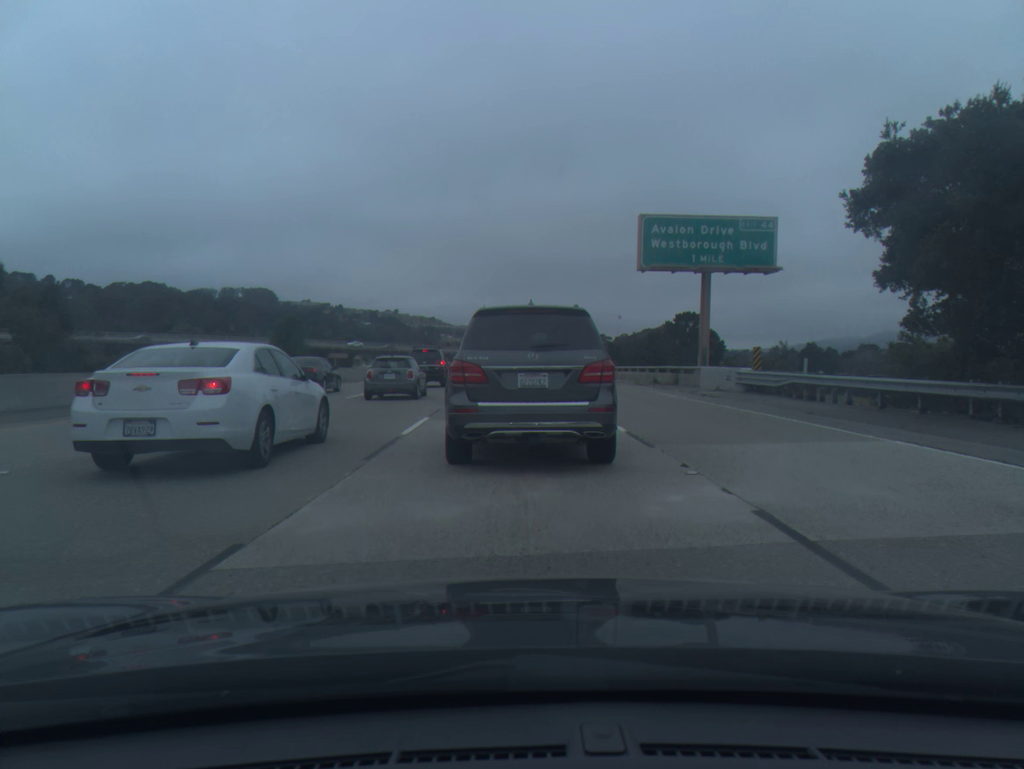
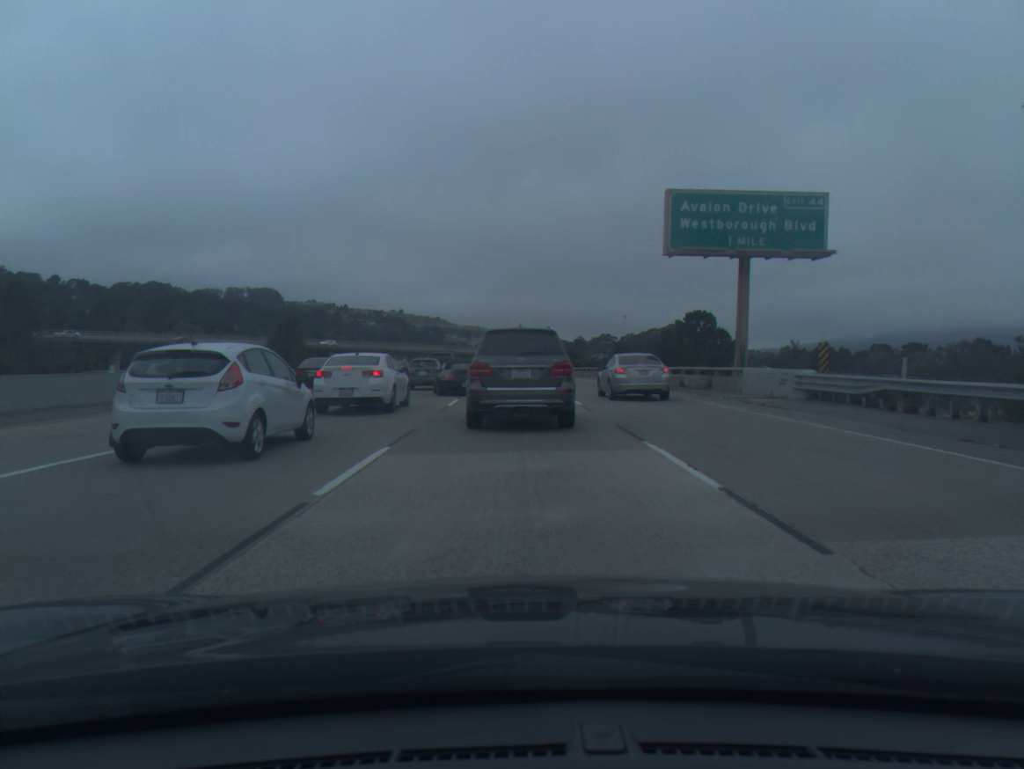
(-0.1, +5.9) m; -2°
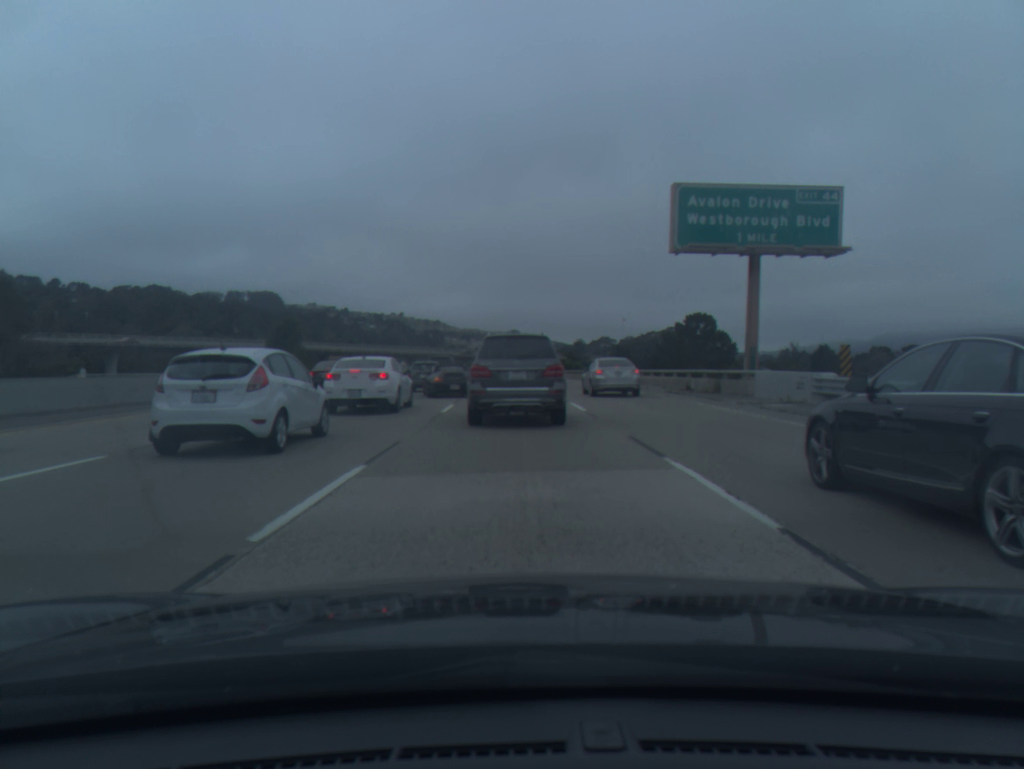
(0.0, +1.7) m; +1°
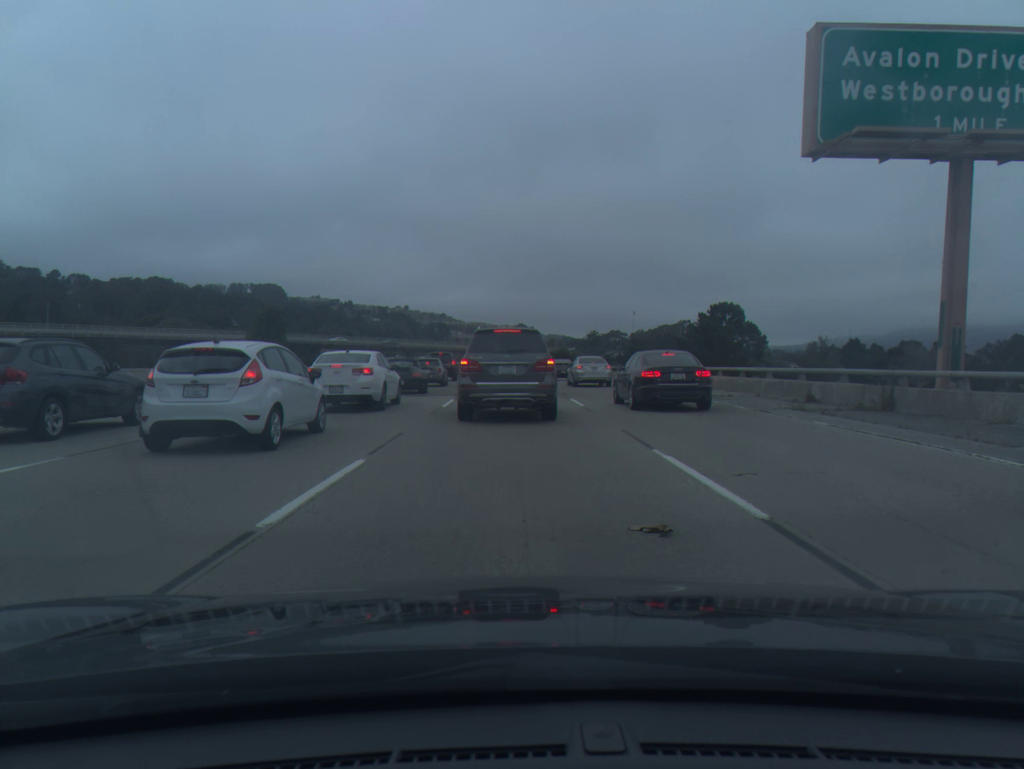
(0.0, +14.2) m; 0°
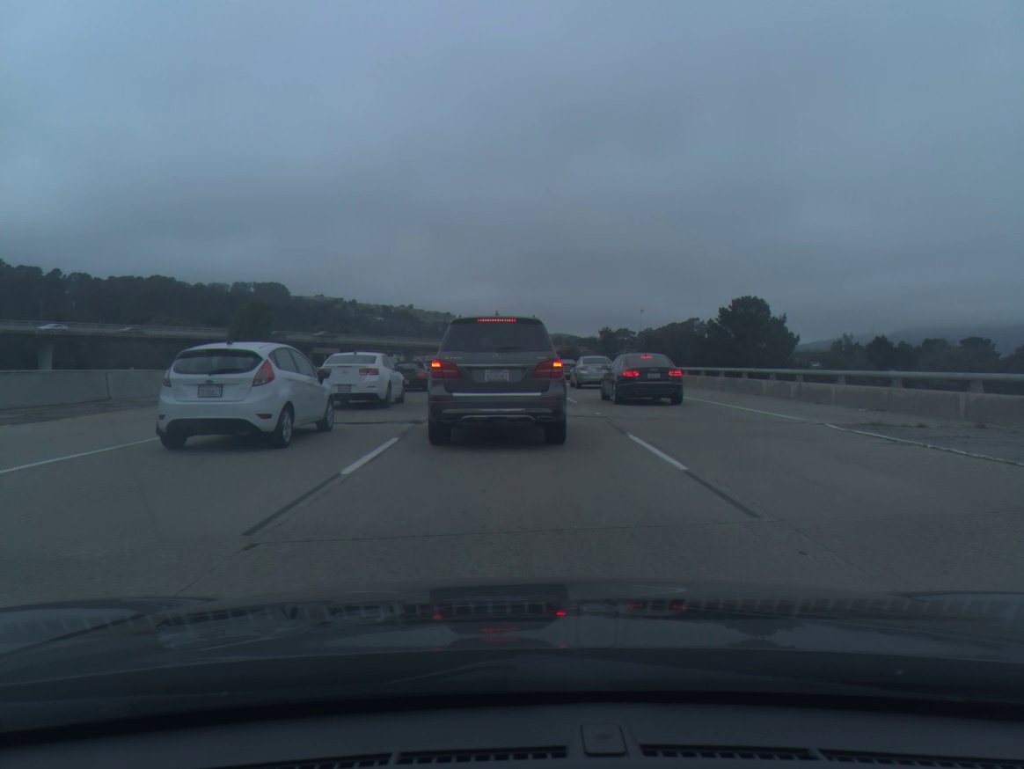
(0.0, +12.1) m; 0°
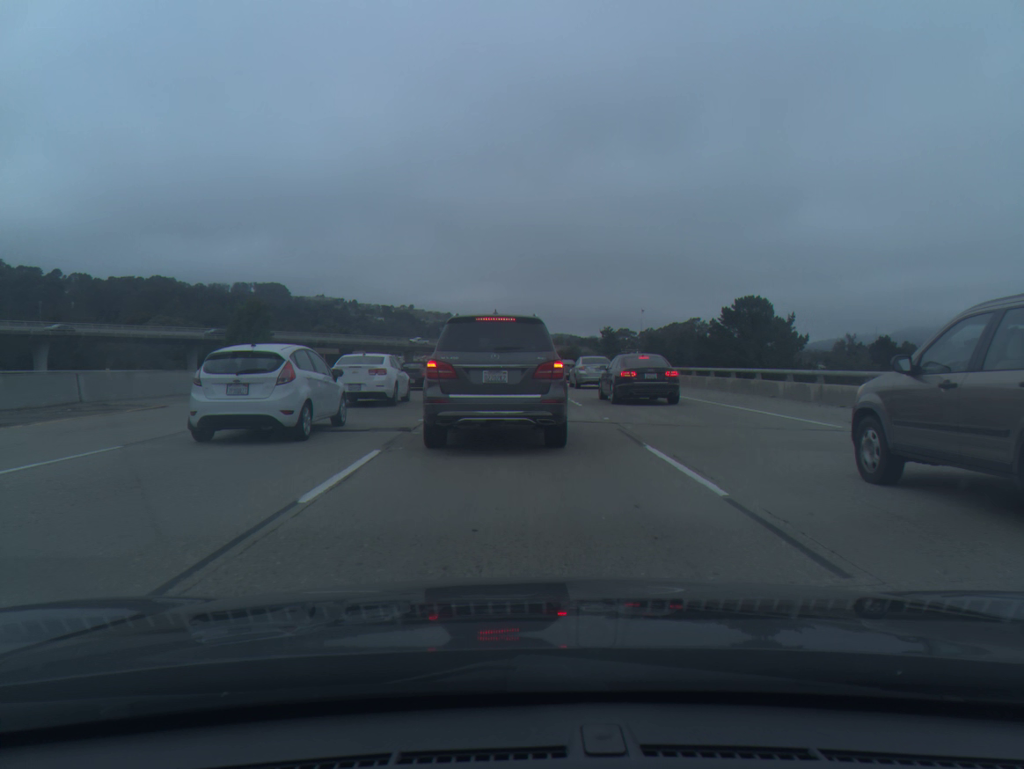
(0.0, +1.7) m; 0°
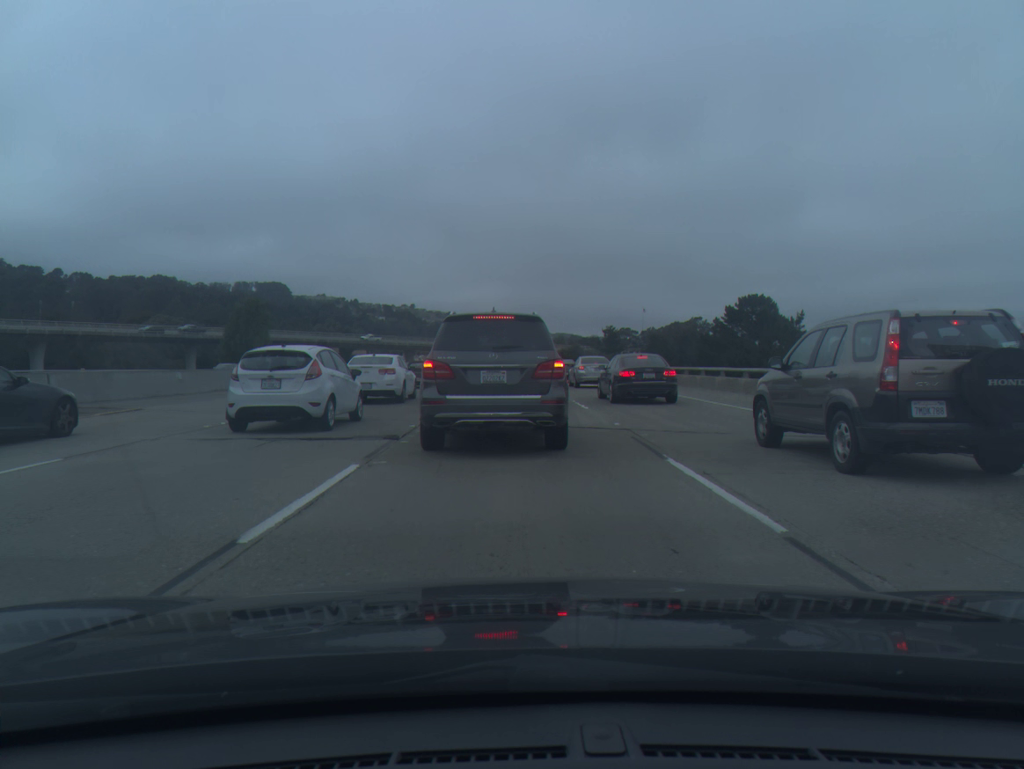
(0.0, +1.5) m; 0°
